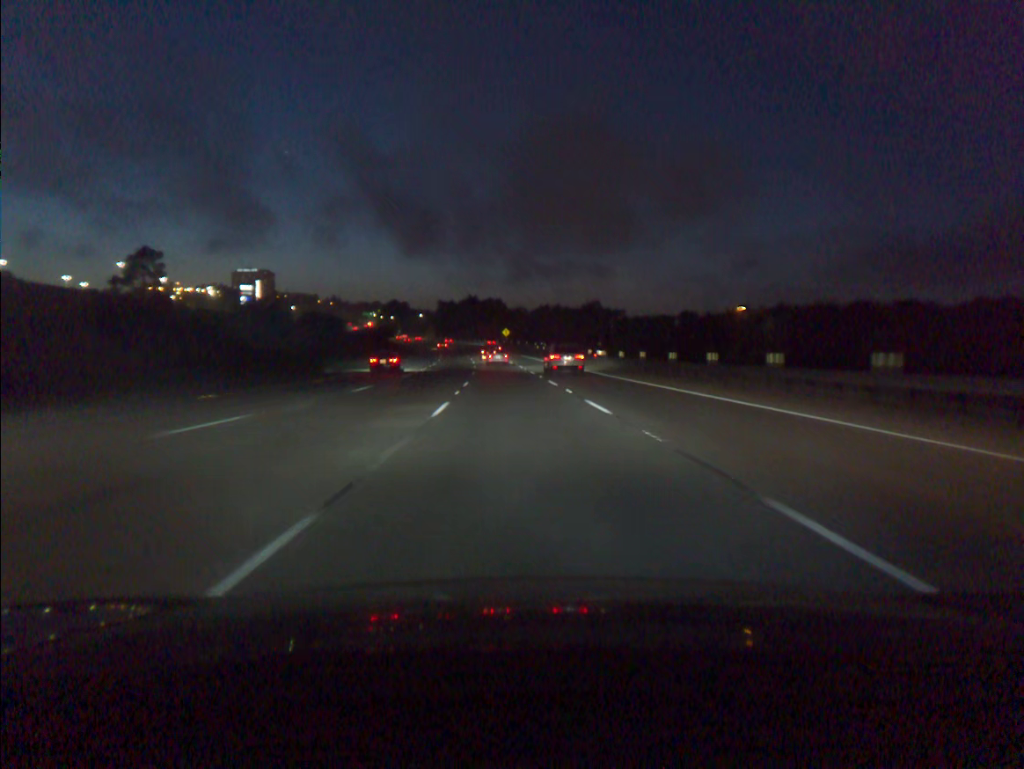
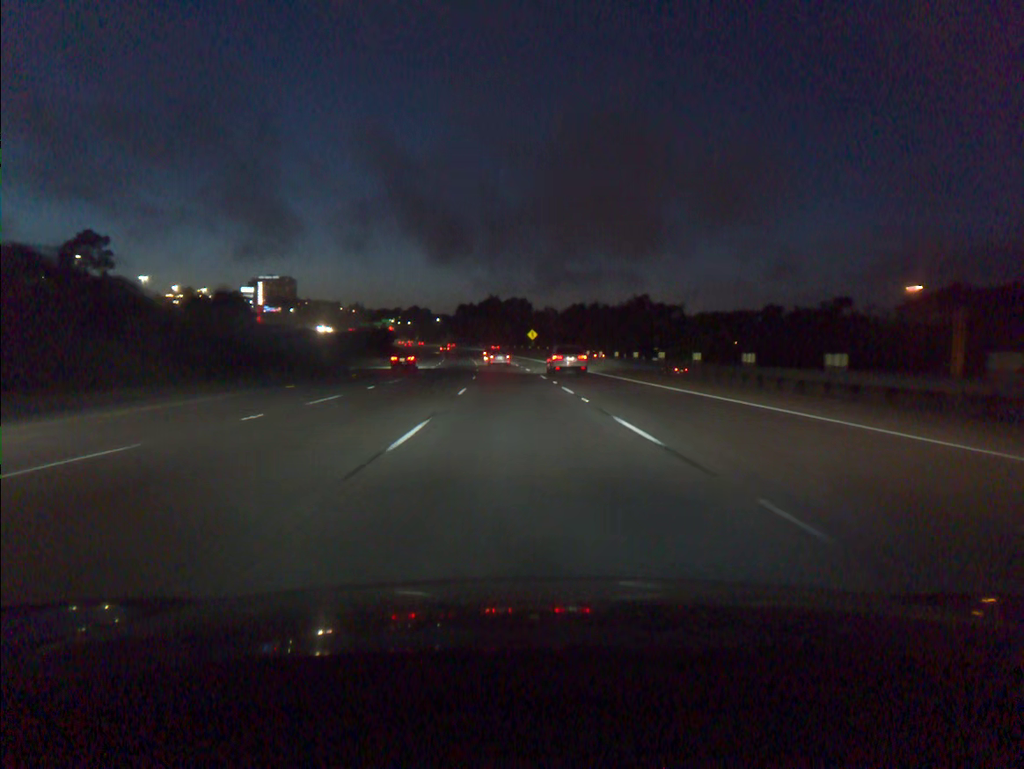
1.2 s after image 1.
(-0.5, +34.9) m; -2°
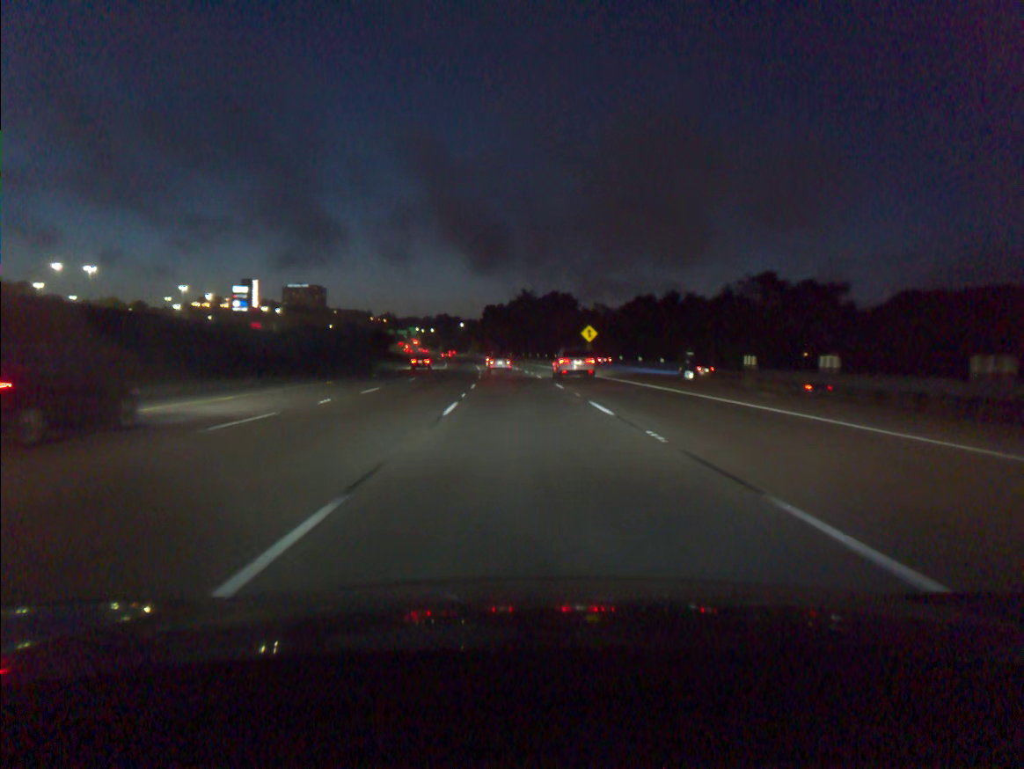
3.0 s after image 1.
(-1.2, +52.1) m; -3°
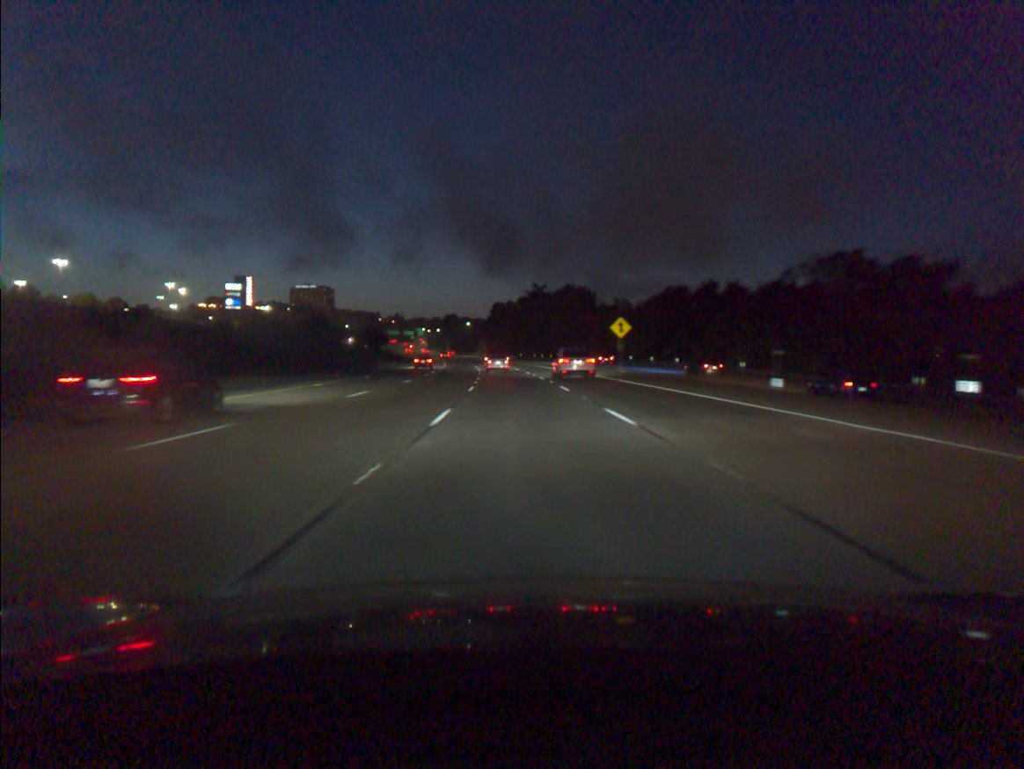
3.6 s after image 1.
(-0.1, +17.2) m; -1°
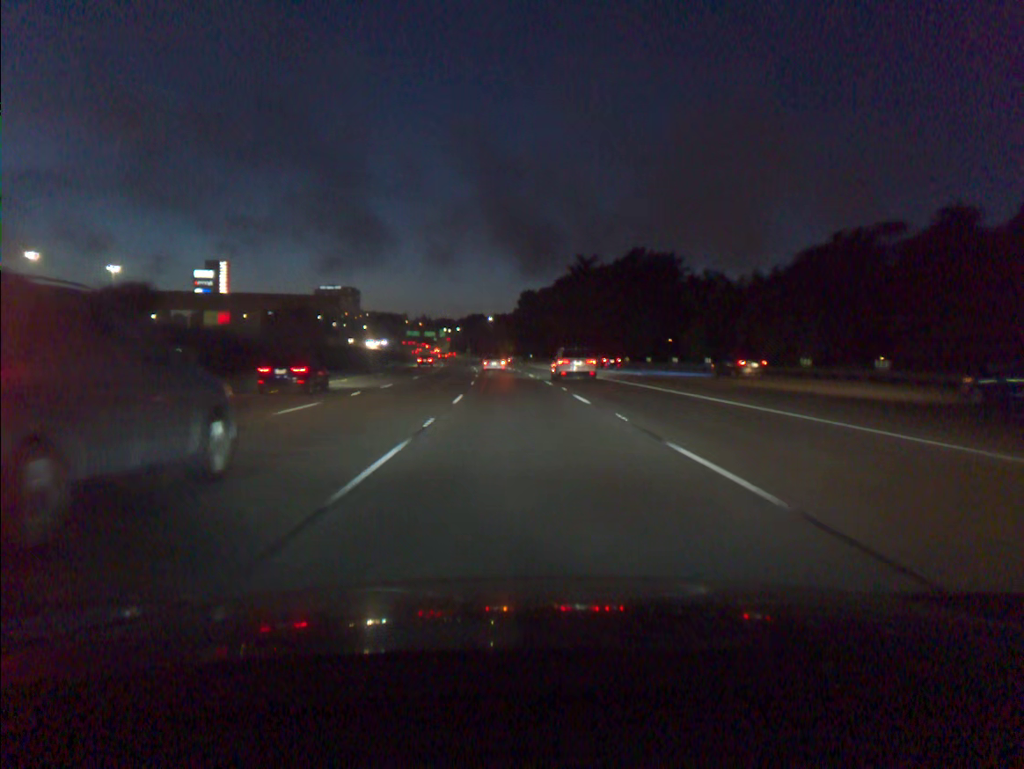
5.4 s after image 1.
(-1.0, +51.3) m; -2°
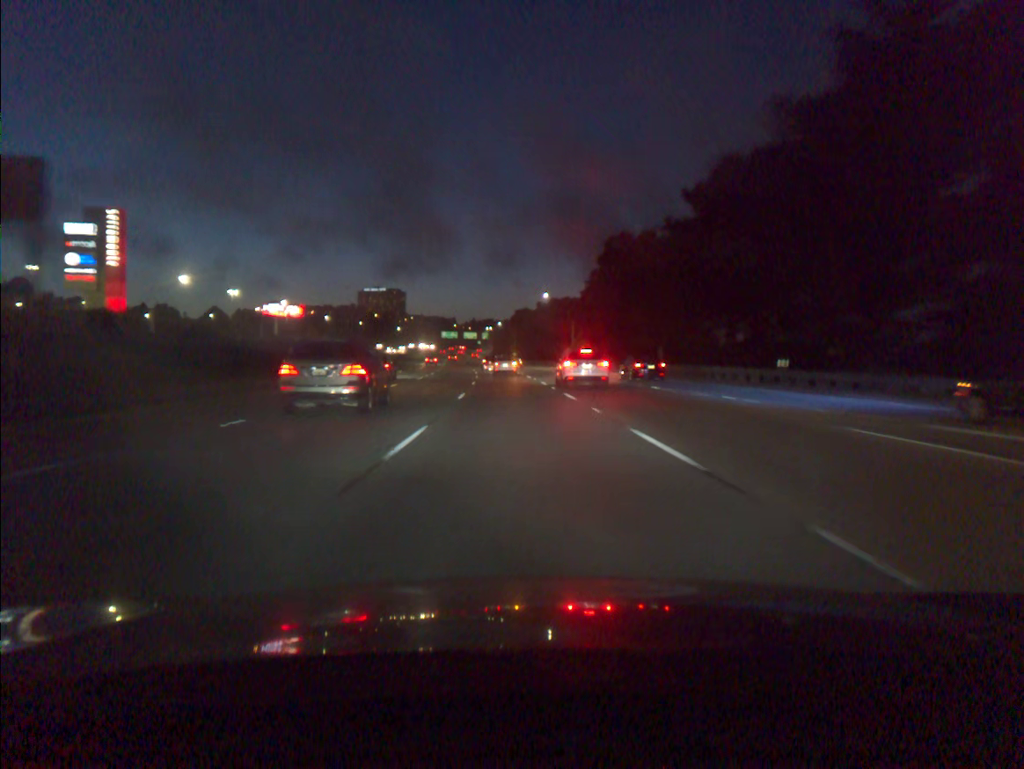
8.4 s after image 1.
(-3.0, +84.9) m; -4°
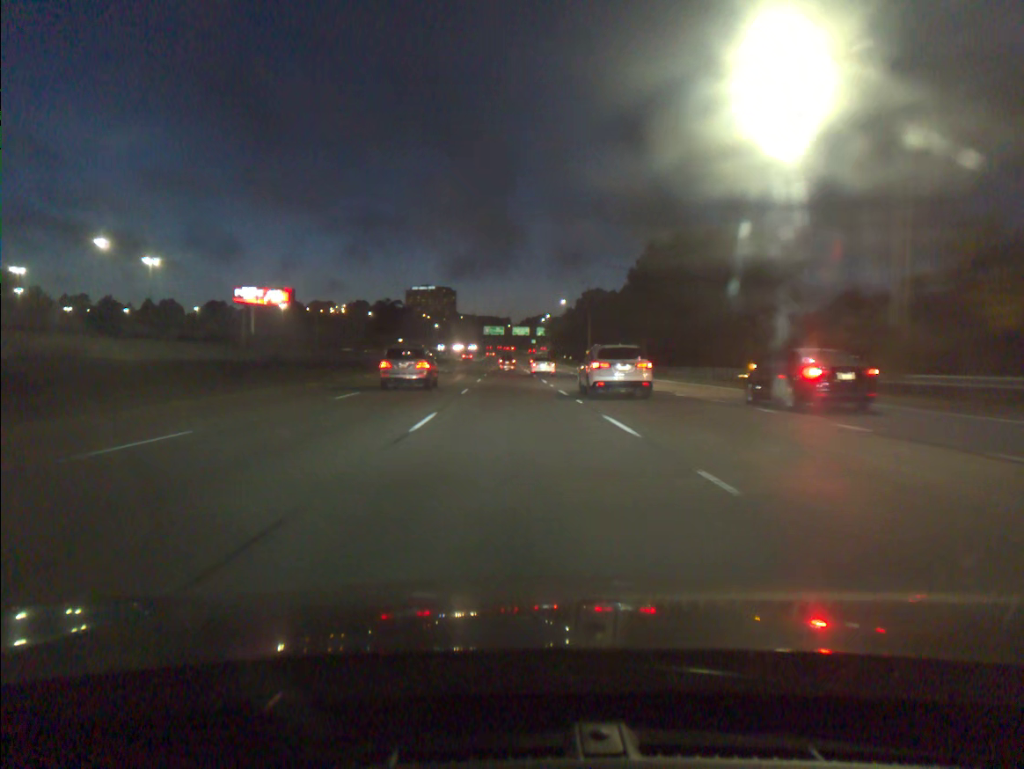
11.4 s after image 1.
(-2.8, +84.3) m; -4°
